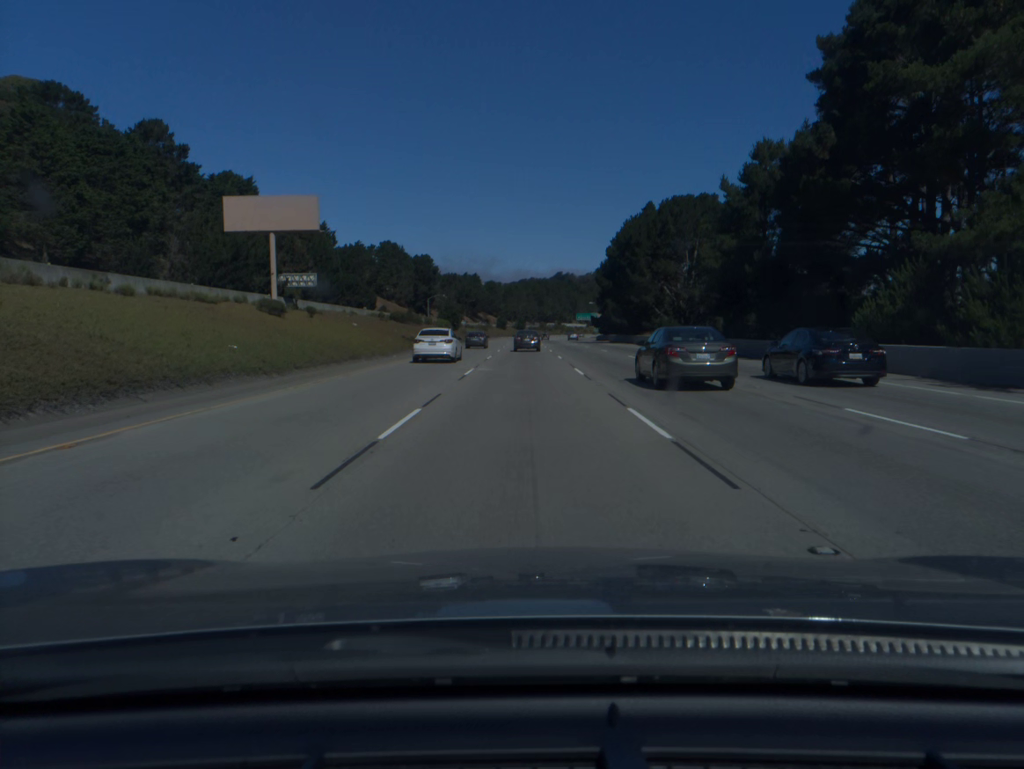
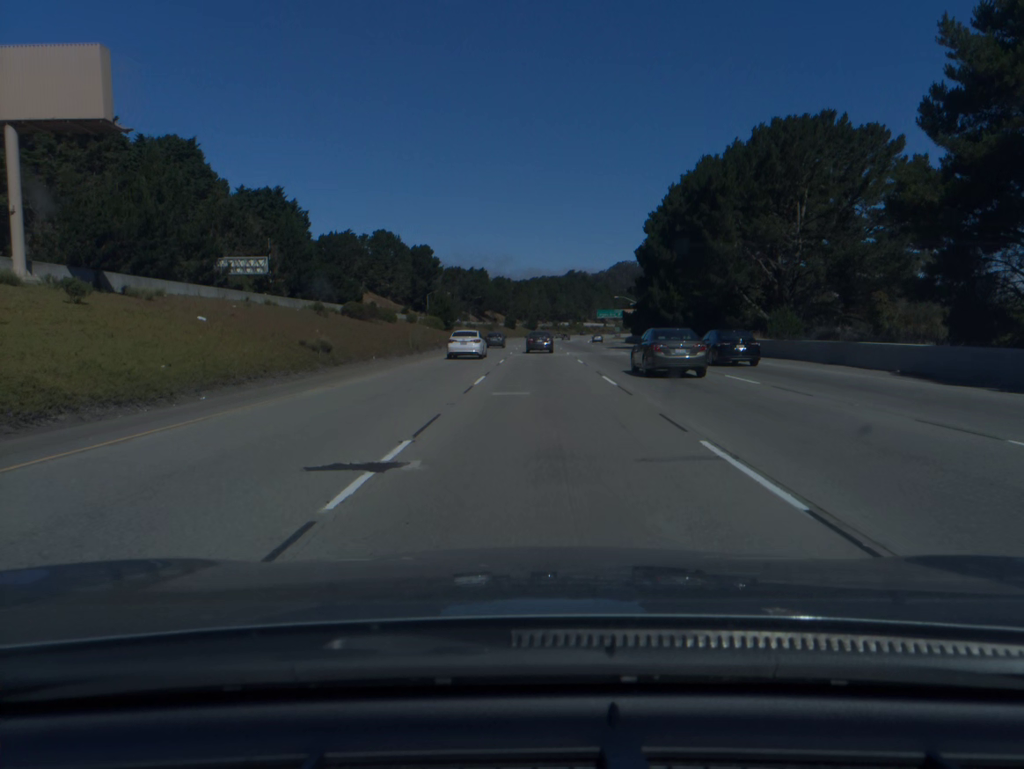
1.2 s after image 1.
(-0.2, +33.2) m; -1°
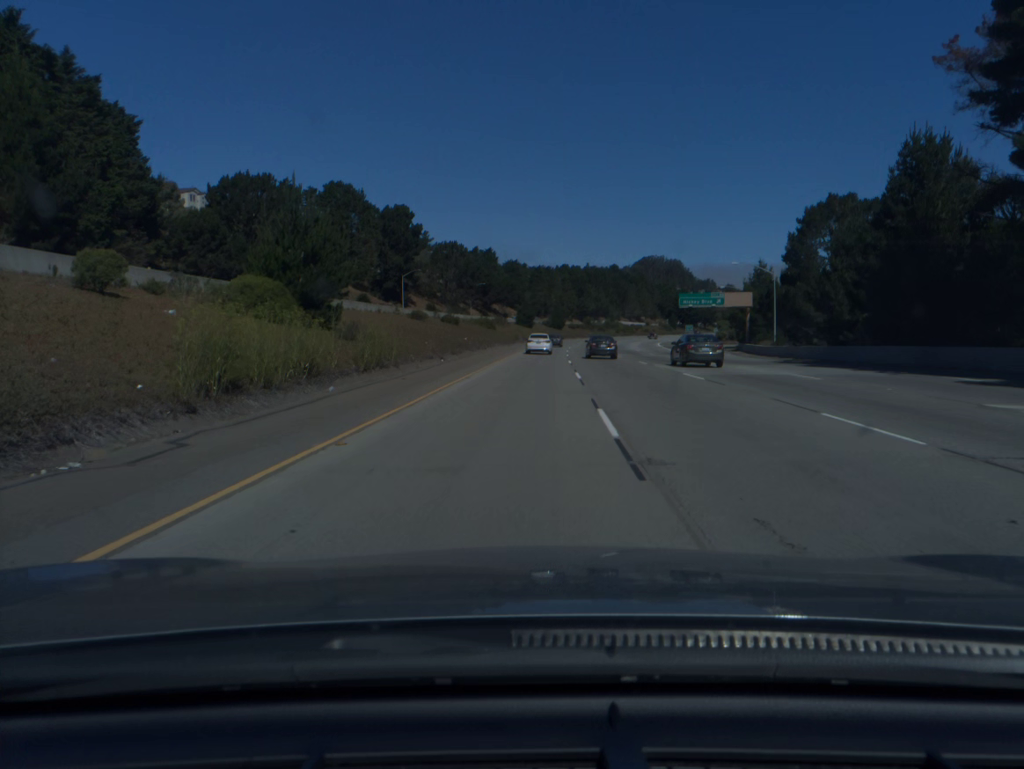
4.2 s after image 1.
(-1.3, +83.4) m; -1°
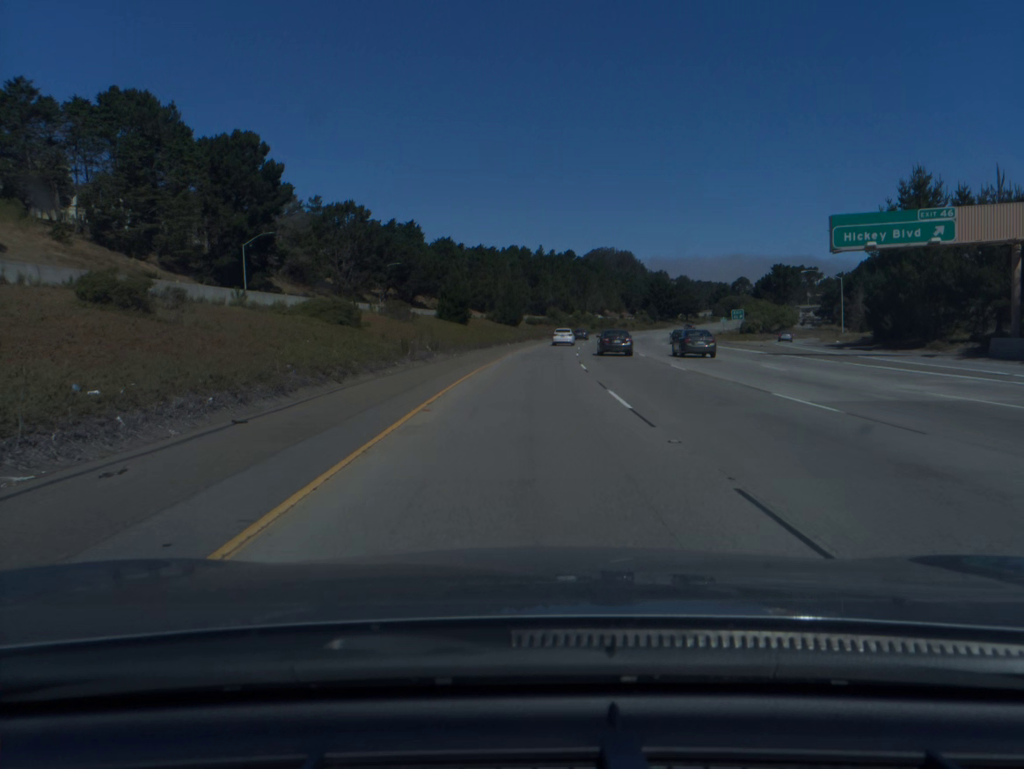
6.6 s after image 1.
(+2.0, +69.1) m; +4°
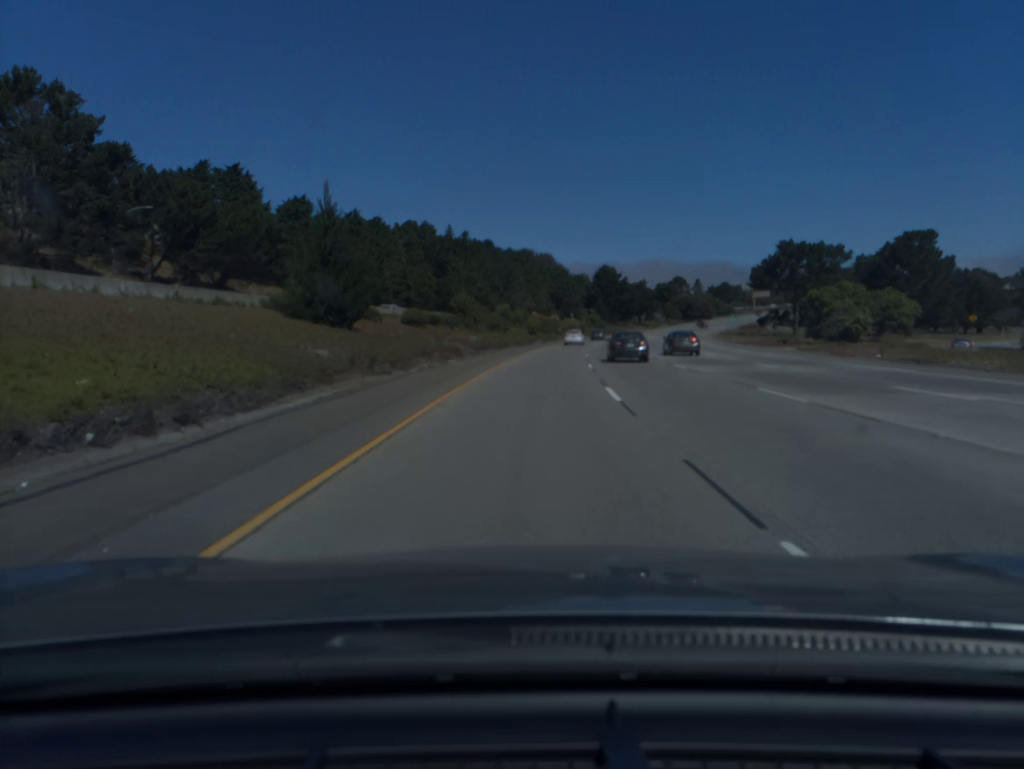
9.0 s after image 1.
(+3.4, +71.3) m; +6°
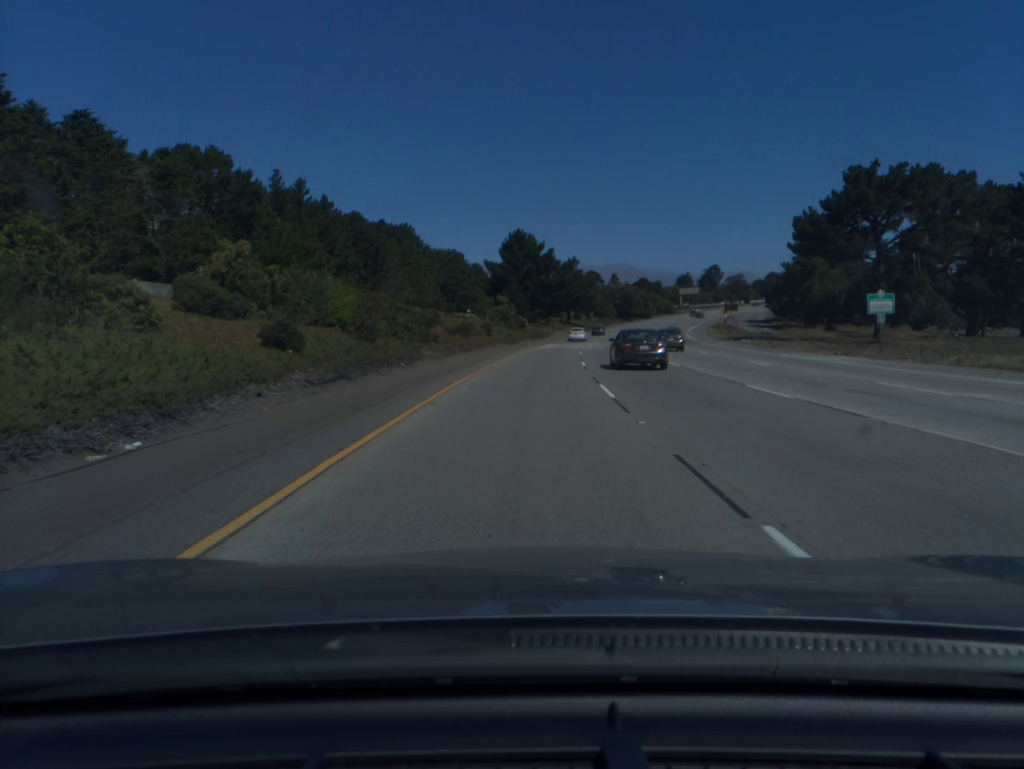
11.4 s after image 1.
(+4.8, +72.8) m; +7°
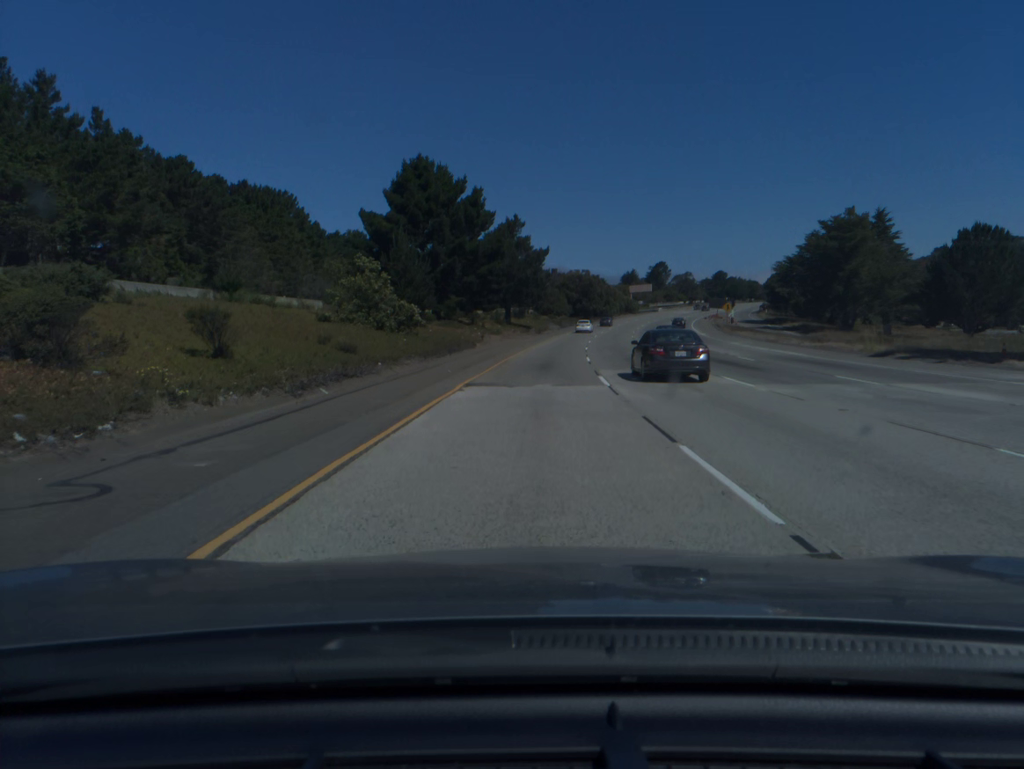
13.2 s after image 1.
(+2.2, +54.8) m; +5°
